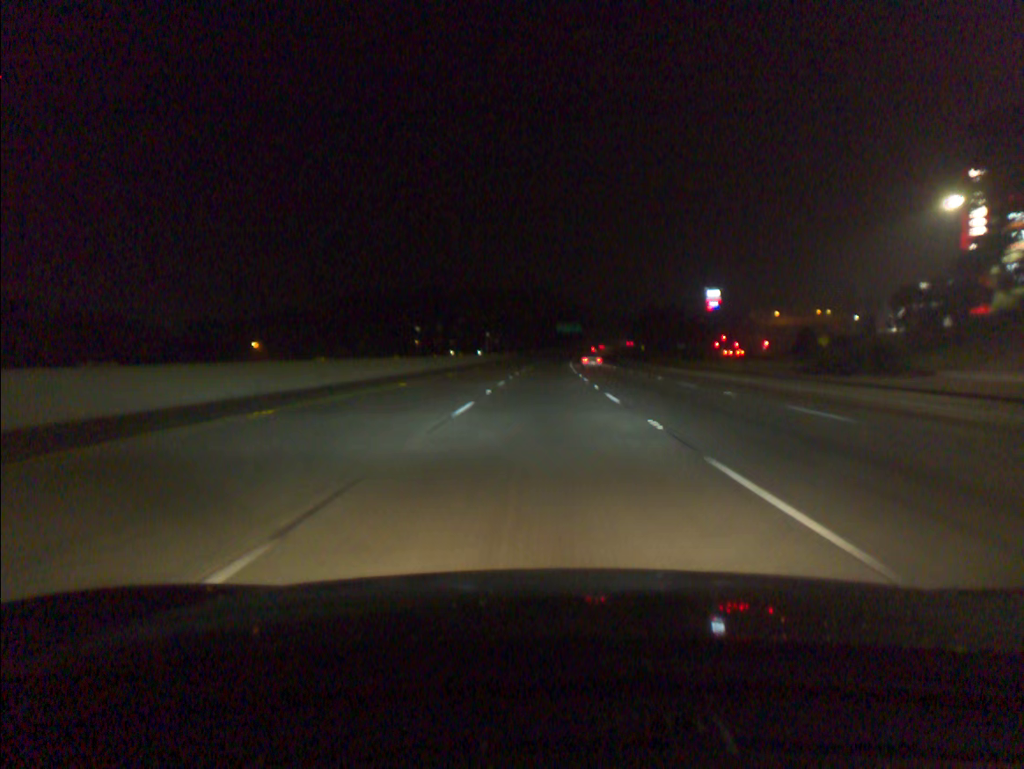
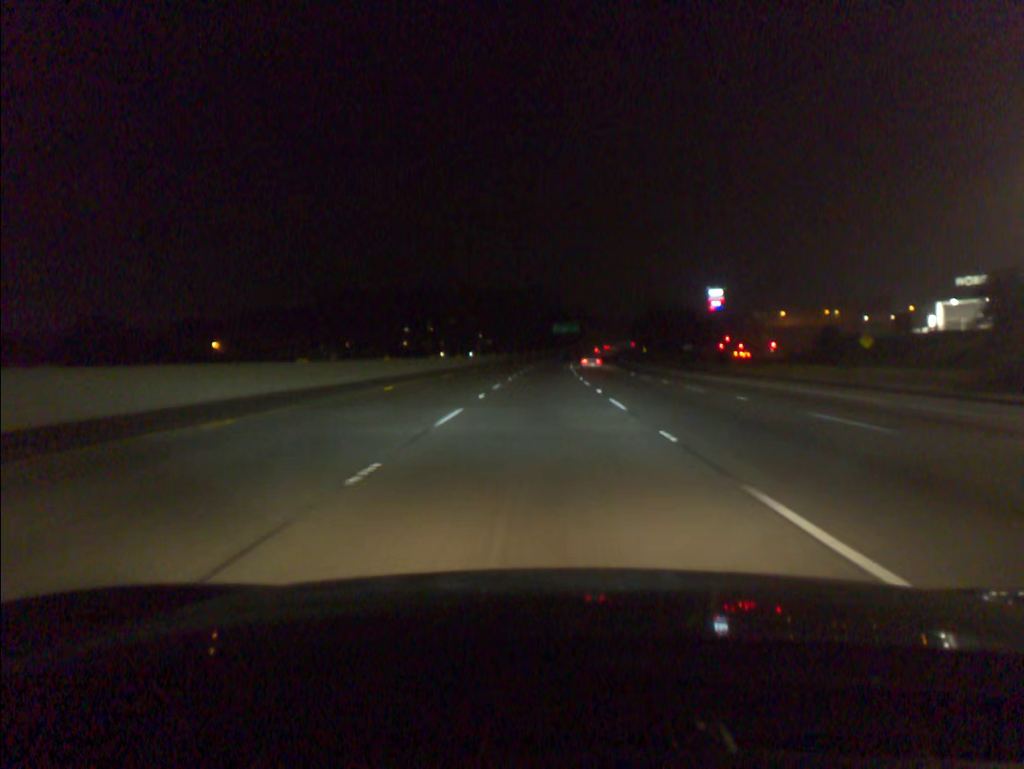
(+0.1, +16.7) m; 0°
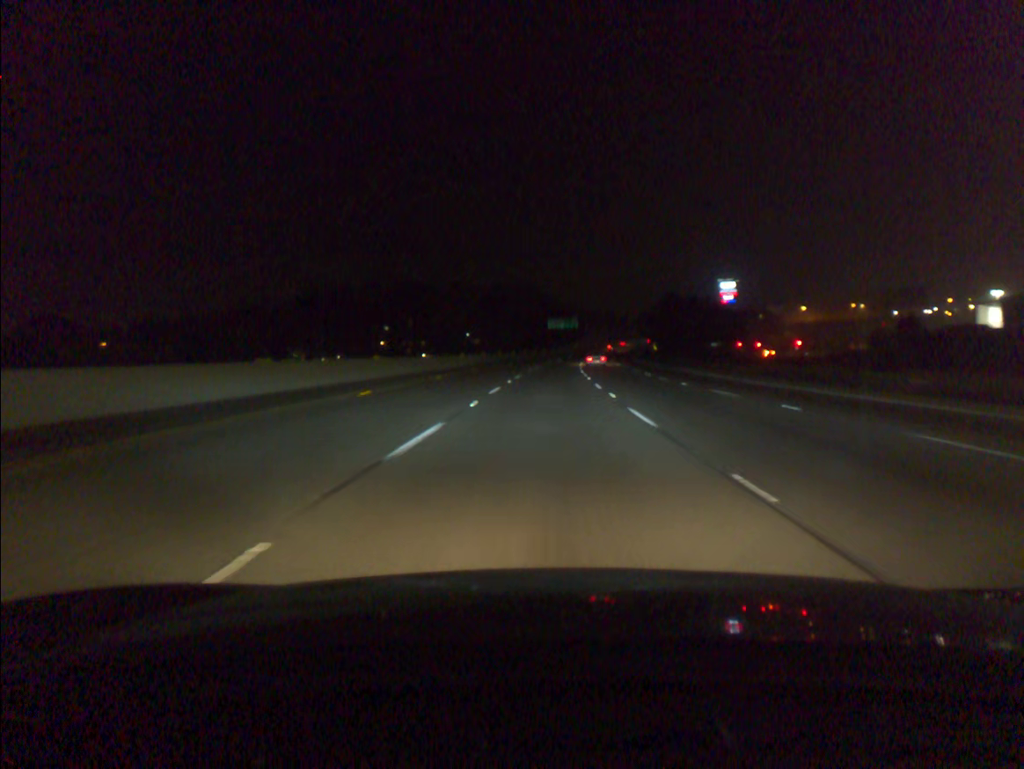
(+0.2, +33.5) m; +1°
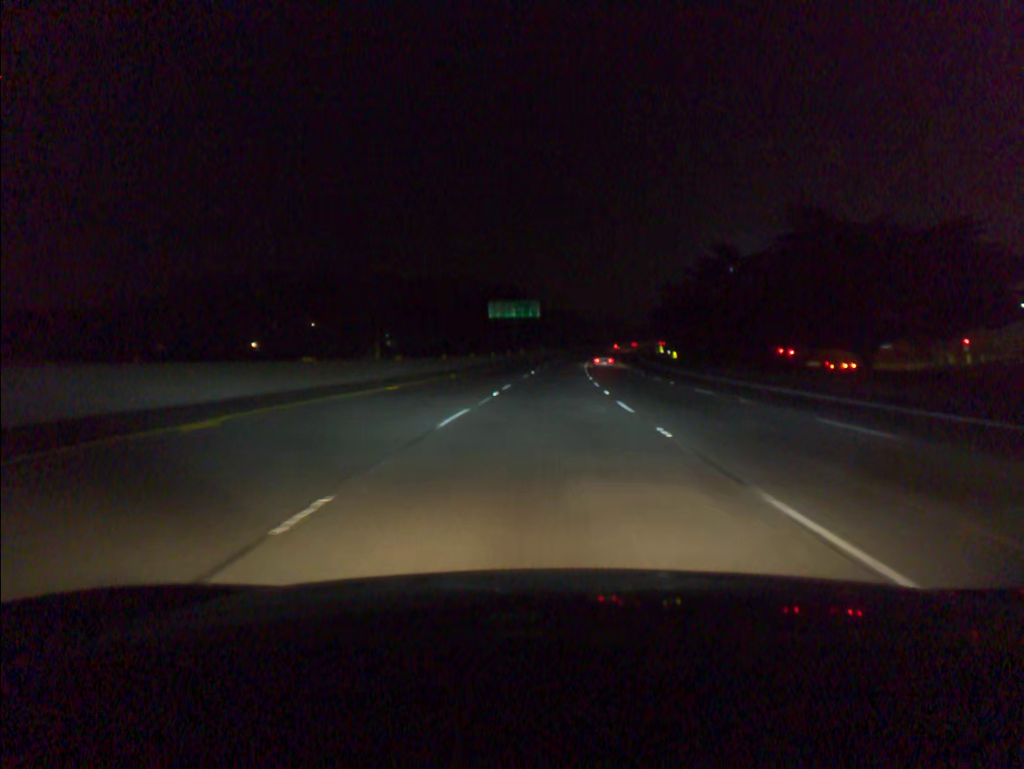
(+2.3, +83.7) m; +3°
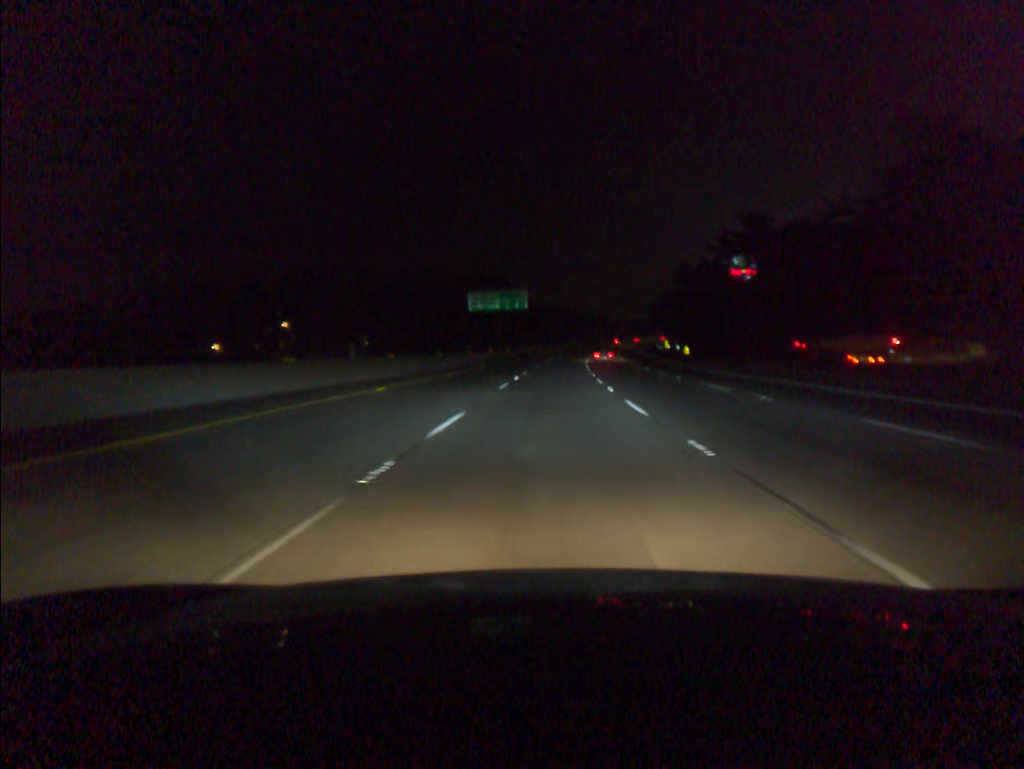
(+0.1, +16.7) m; +1°
